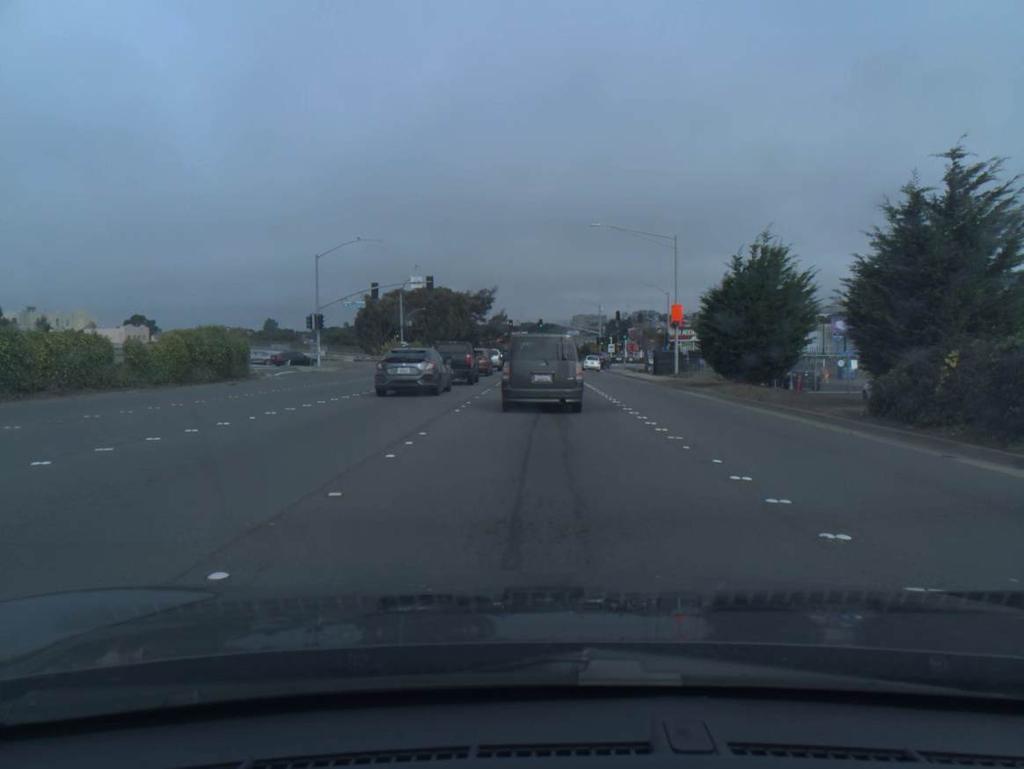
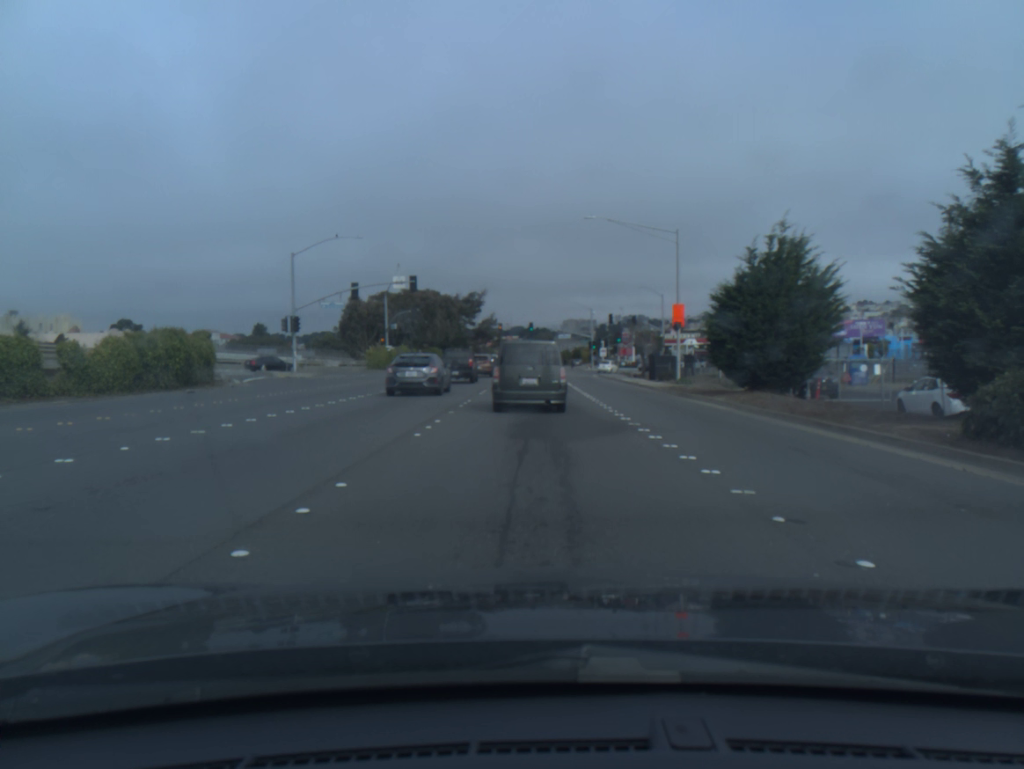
(+0.1, +4.2) m; +1°
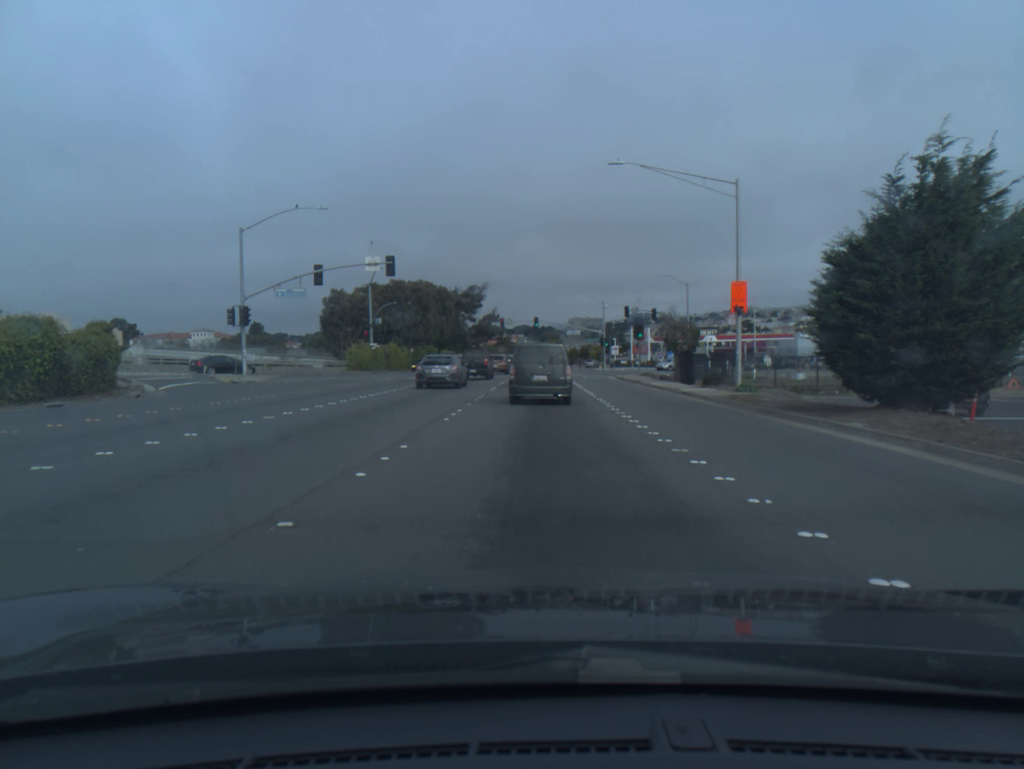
(-0.1, +11.4) m; -1°
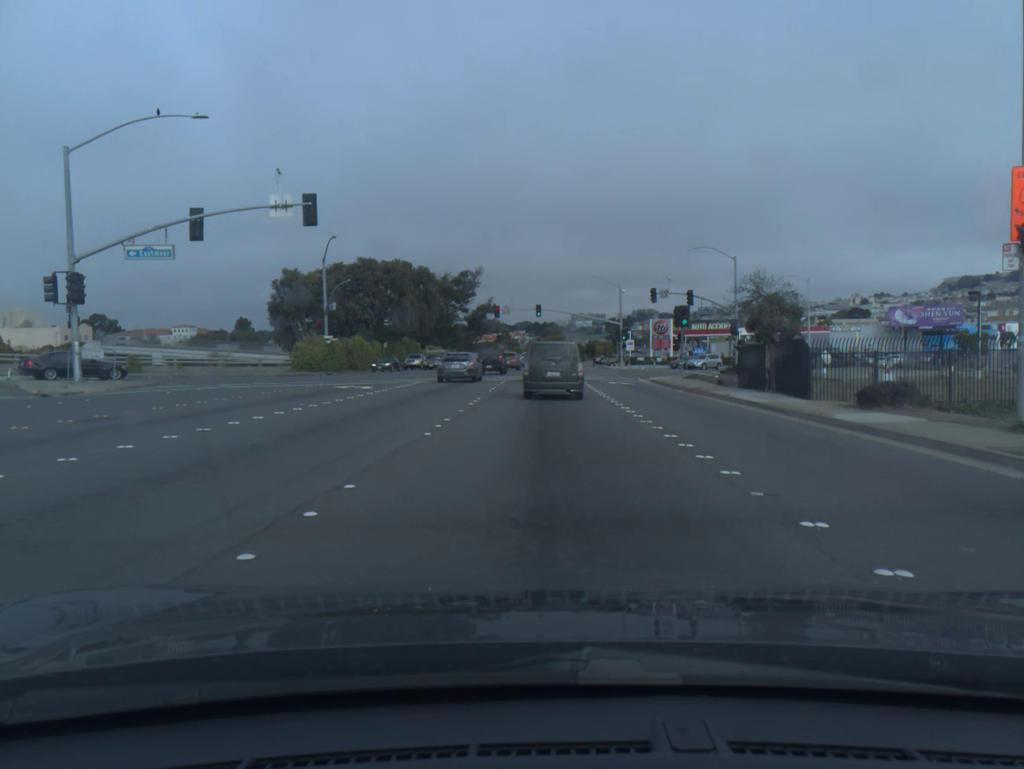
(0.0, +18.1) m; 0°
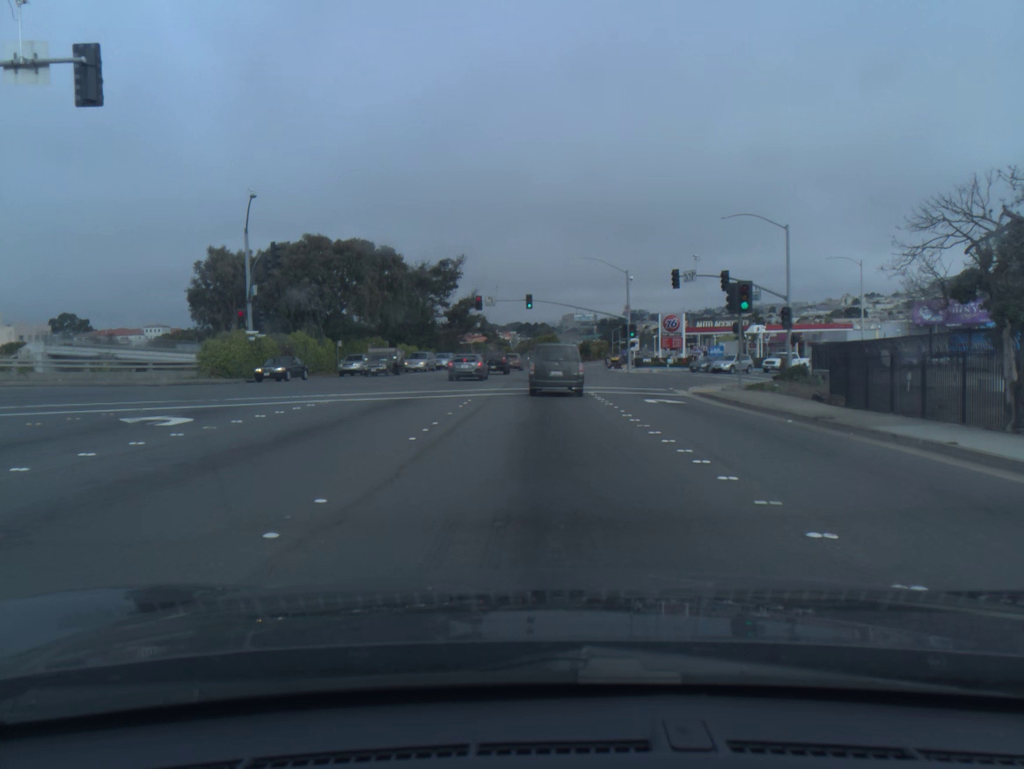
(+0.1, +15.3) m; +1°
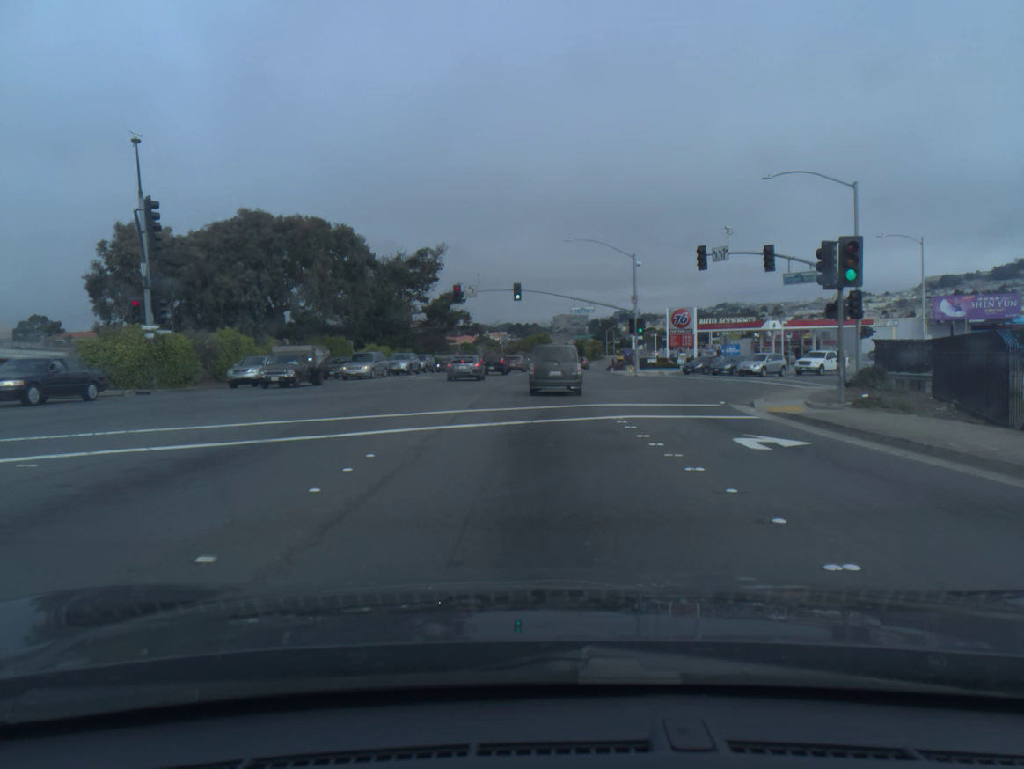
(+0.1, +11.5) m; +1°
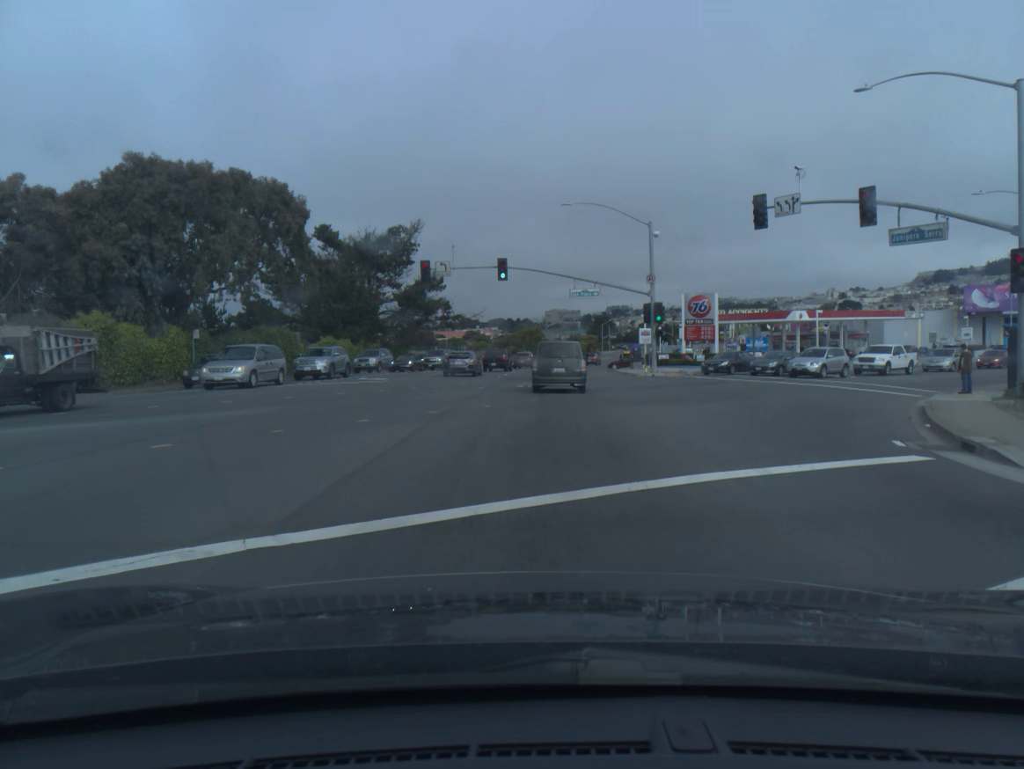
(+0.1, +12.6) m; +1°
